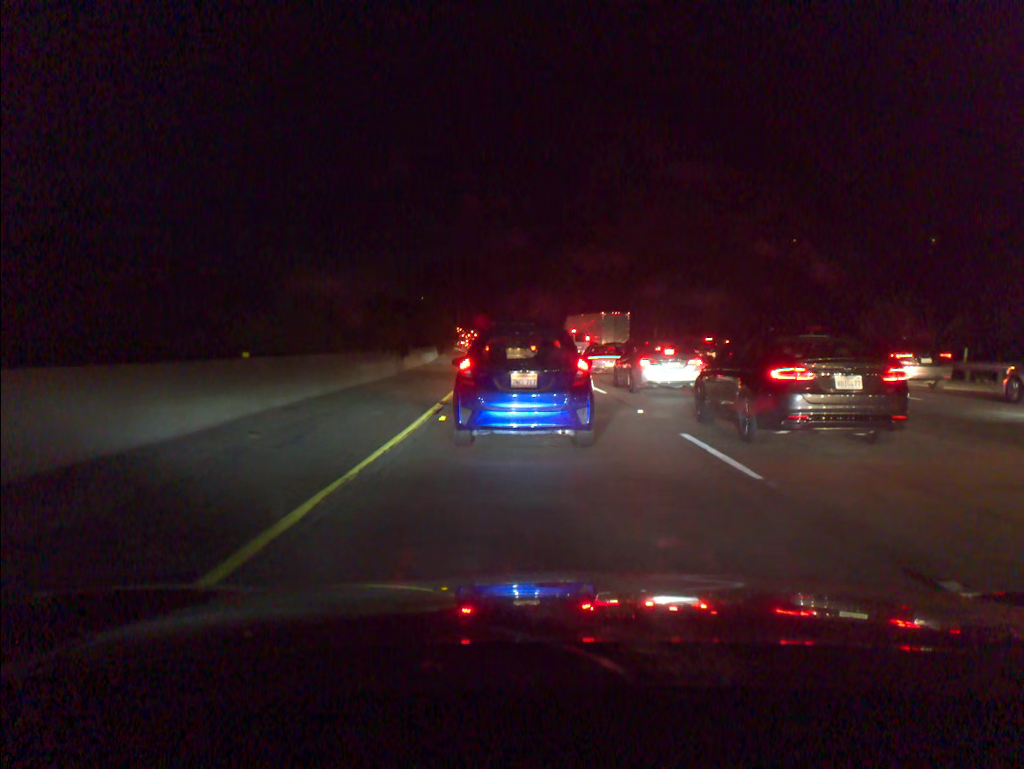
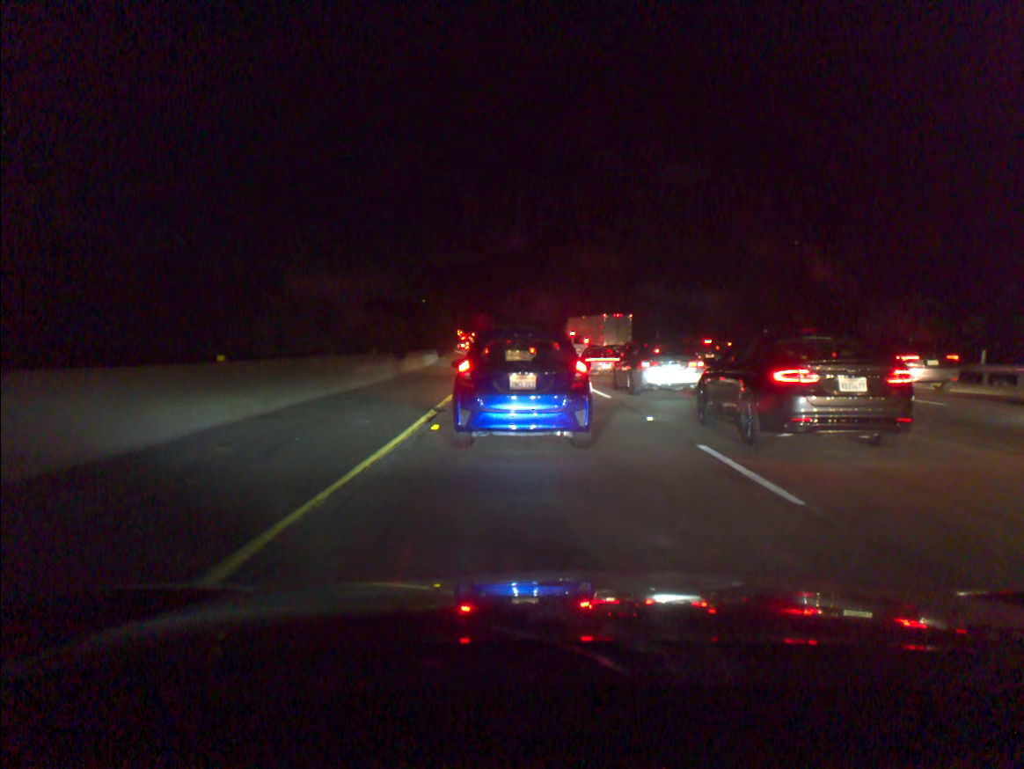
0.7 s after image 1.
(0.0, +1.1) m; +1°
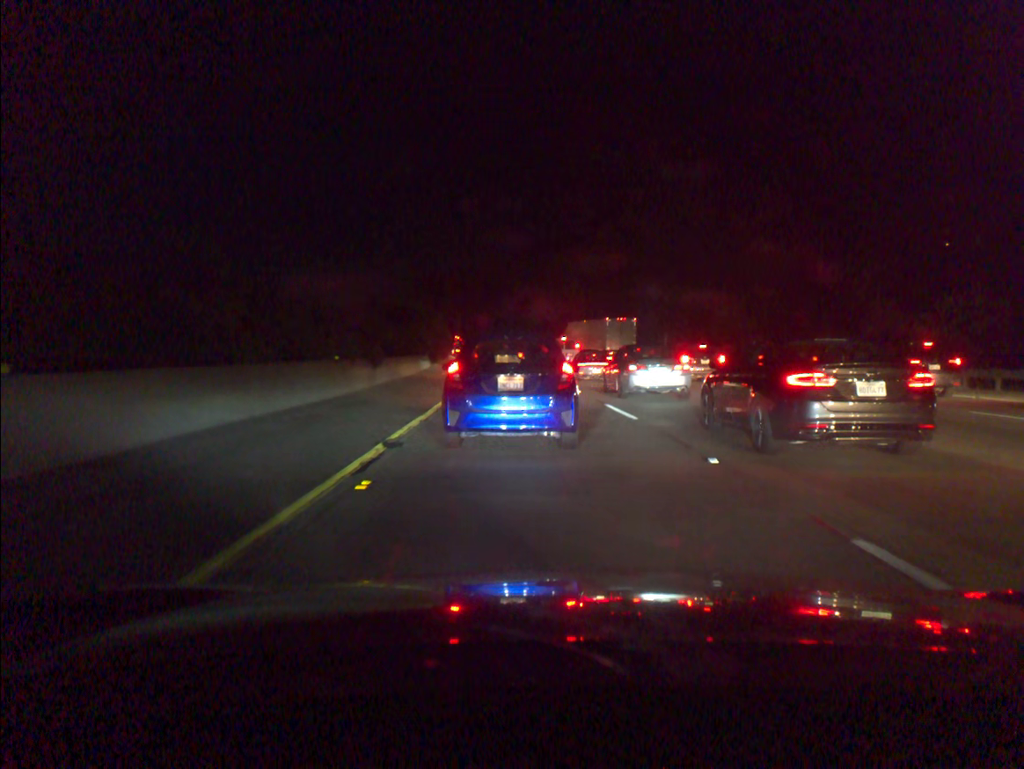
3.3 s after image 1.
(-0.1, +4.9) m; -1°
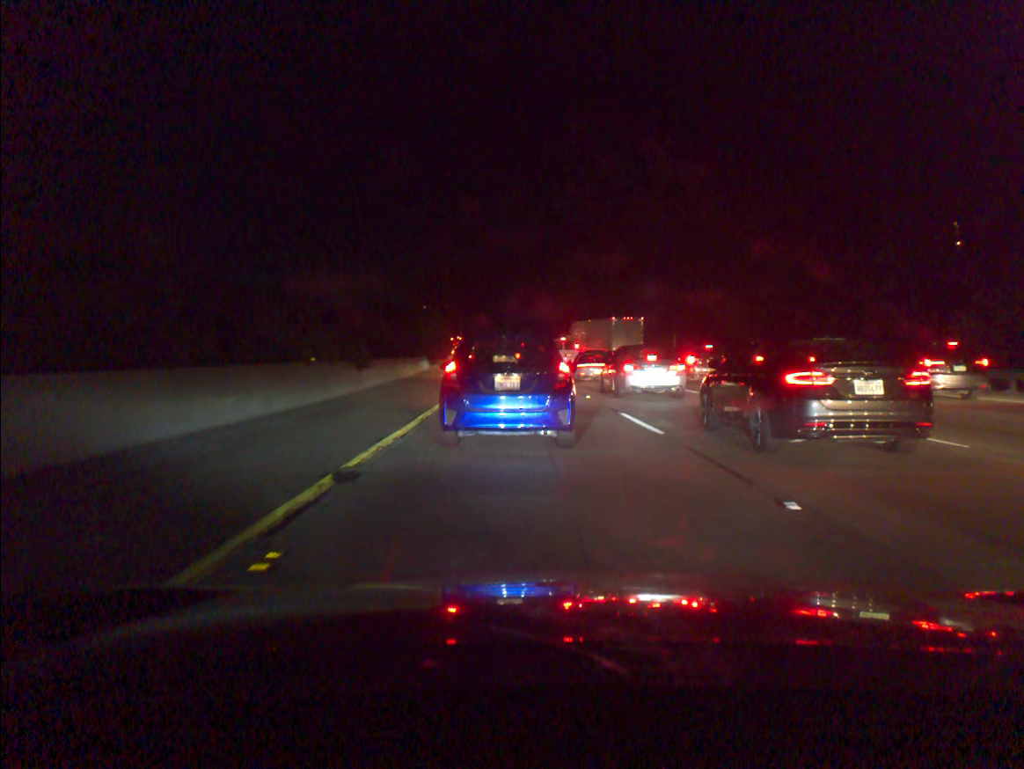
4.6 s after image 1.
(0.0, +2.6) m; 0°
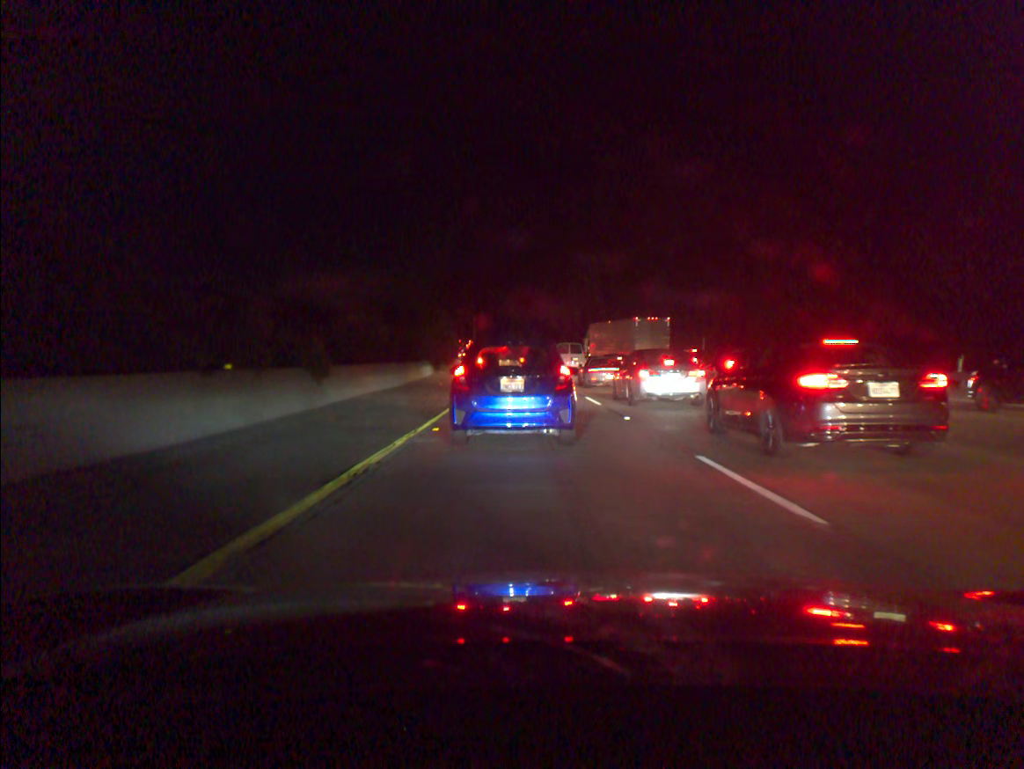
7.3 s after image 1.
(-0.1, +6.1) m; -1°
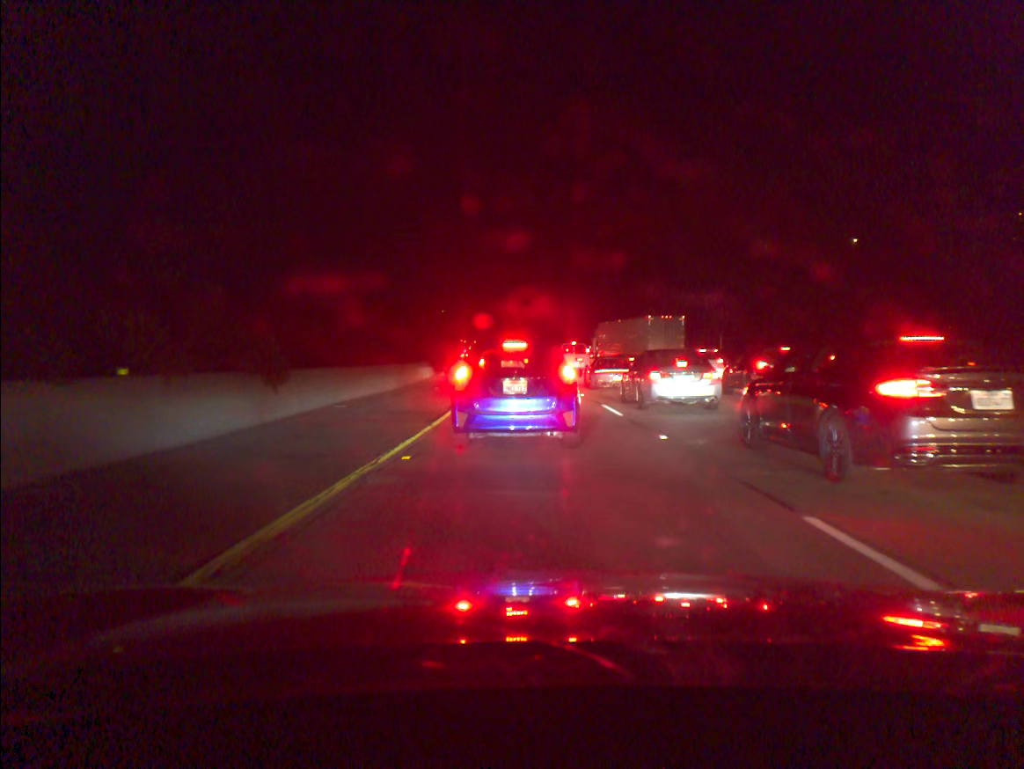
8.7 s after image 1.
(0.0, +3.6) m; 0°
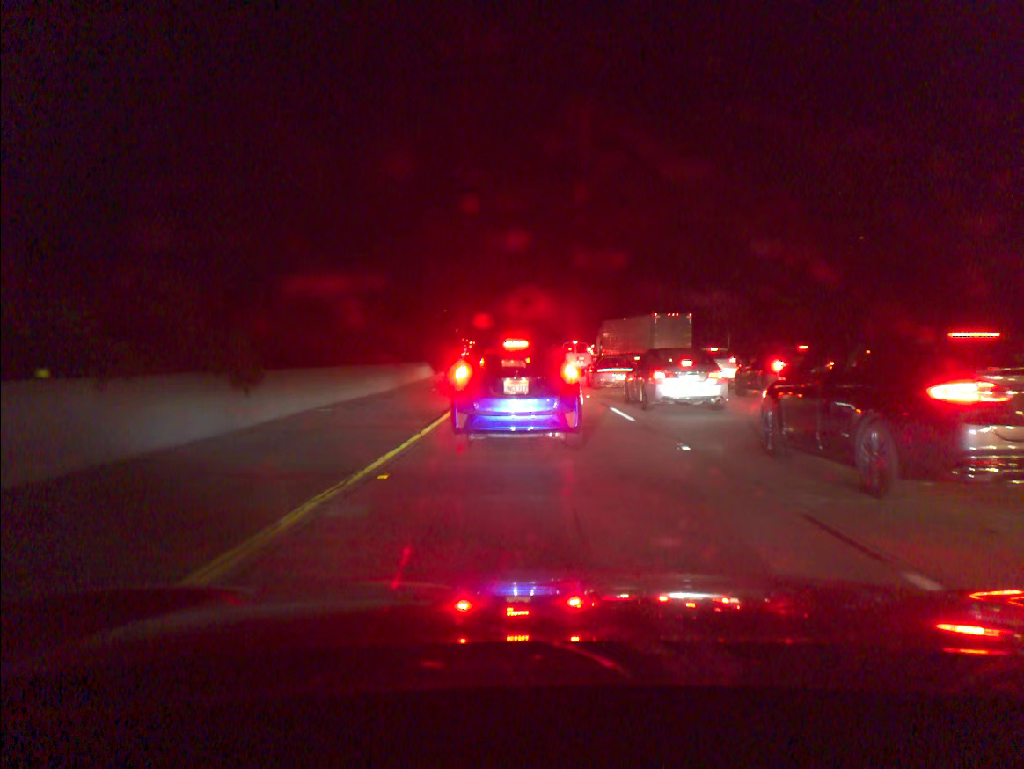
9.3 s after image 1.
(0.0, +1.6) m; -1°
